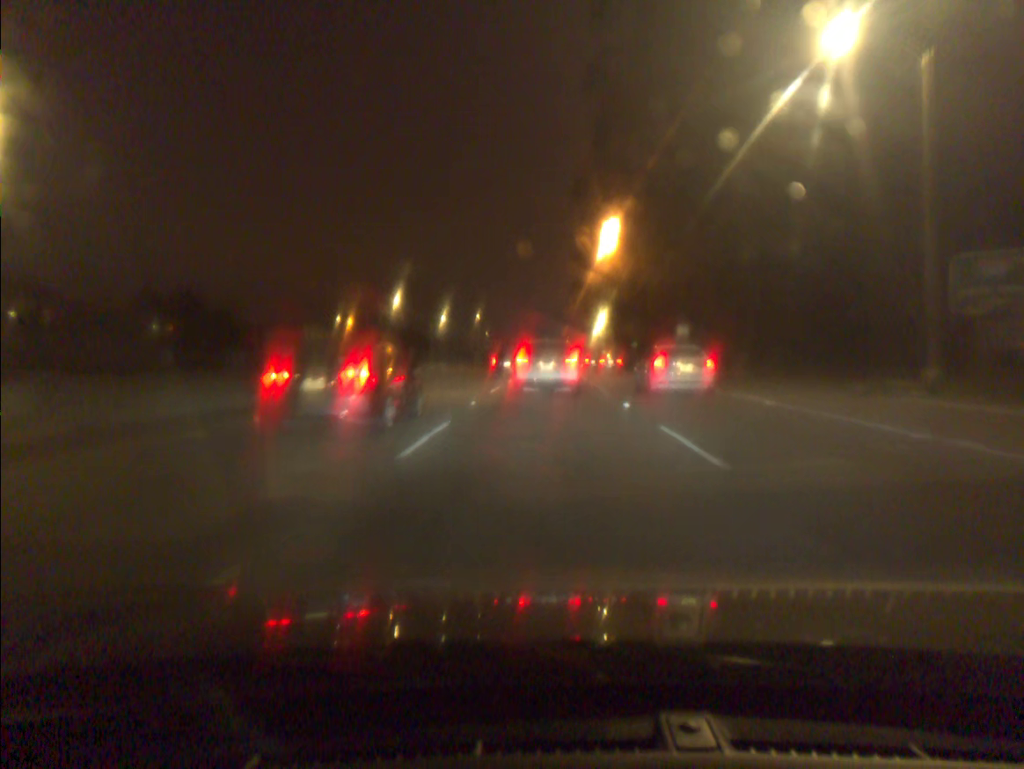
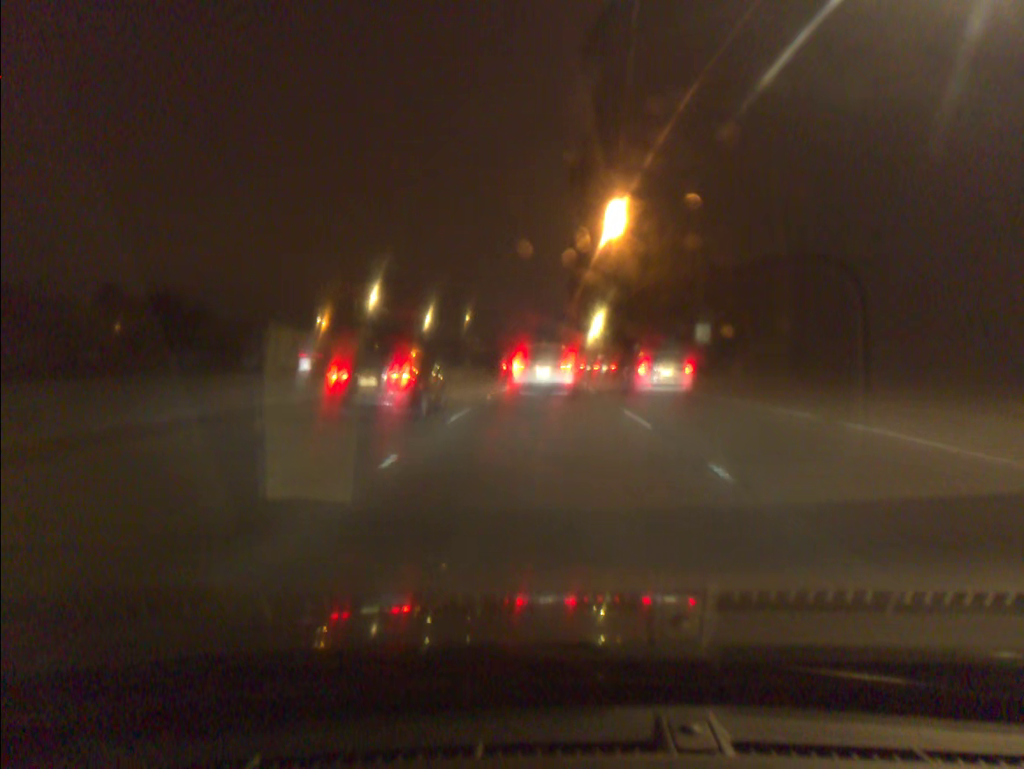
(0.0, +9.7) m; 0°
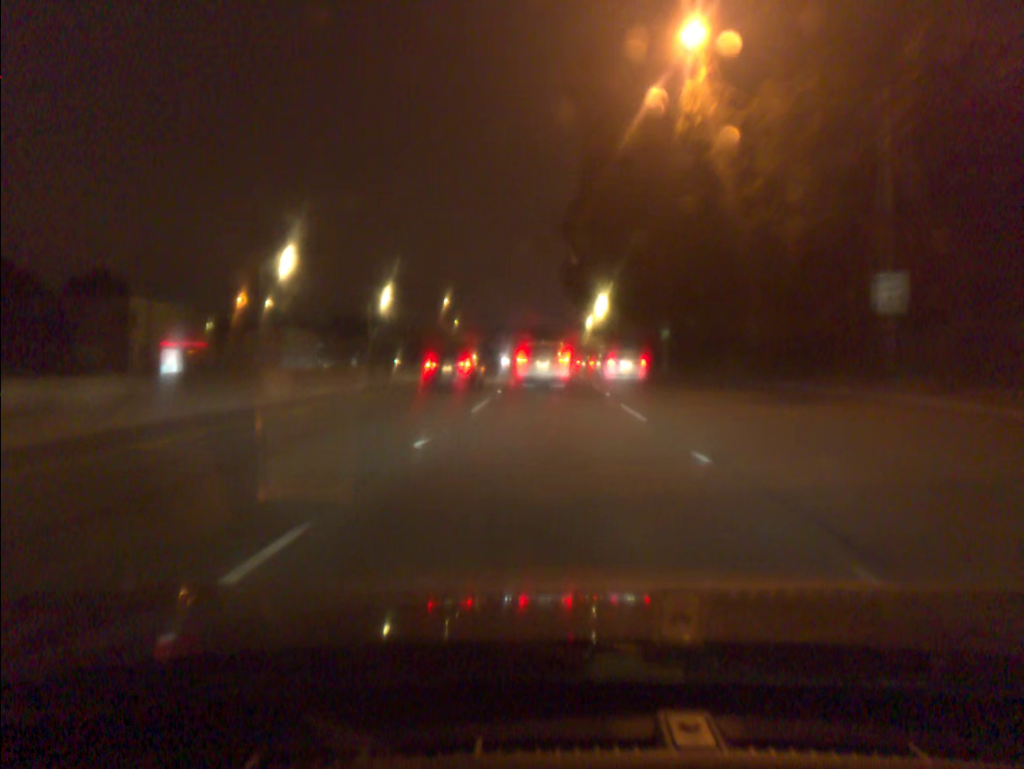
(+0.2, +28.1) m; +1°
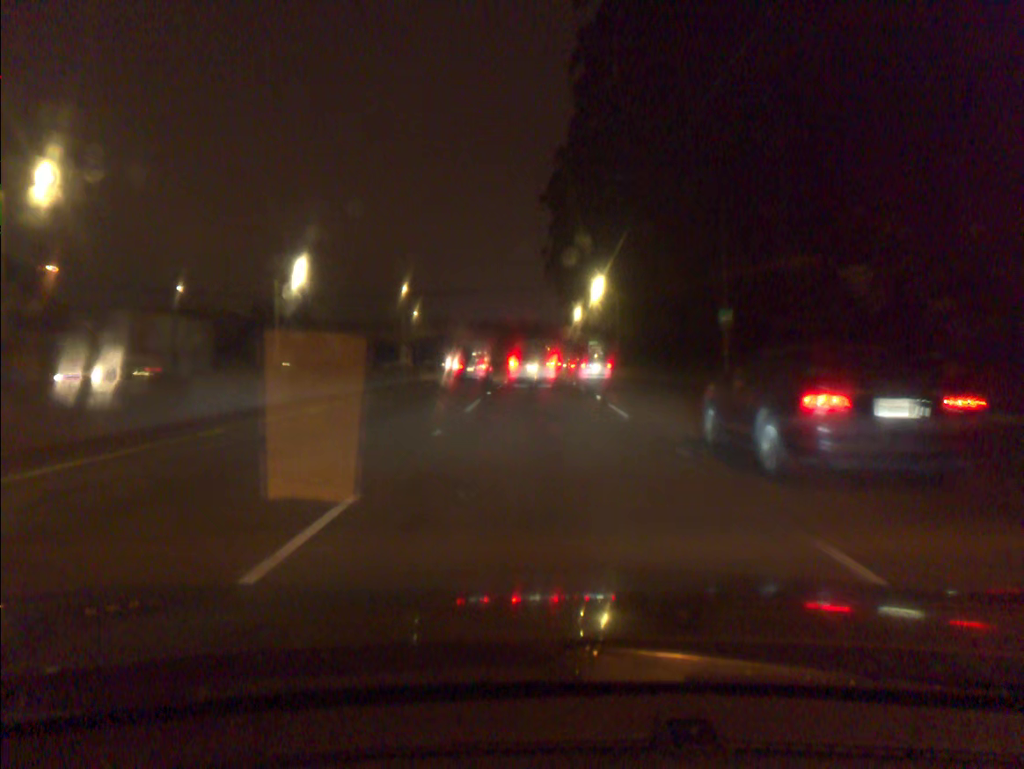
(+0.2, +27.9) m; +1°
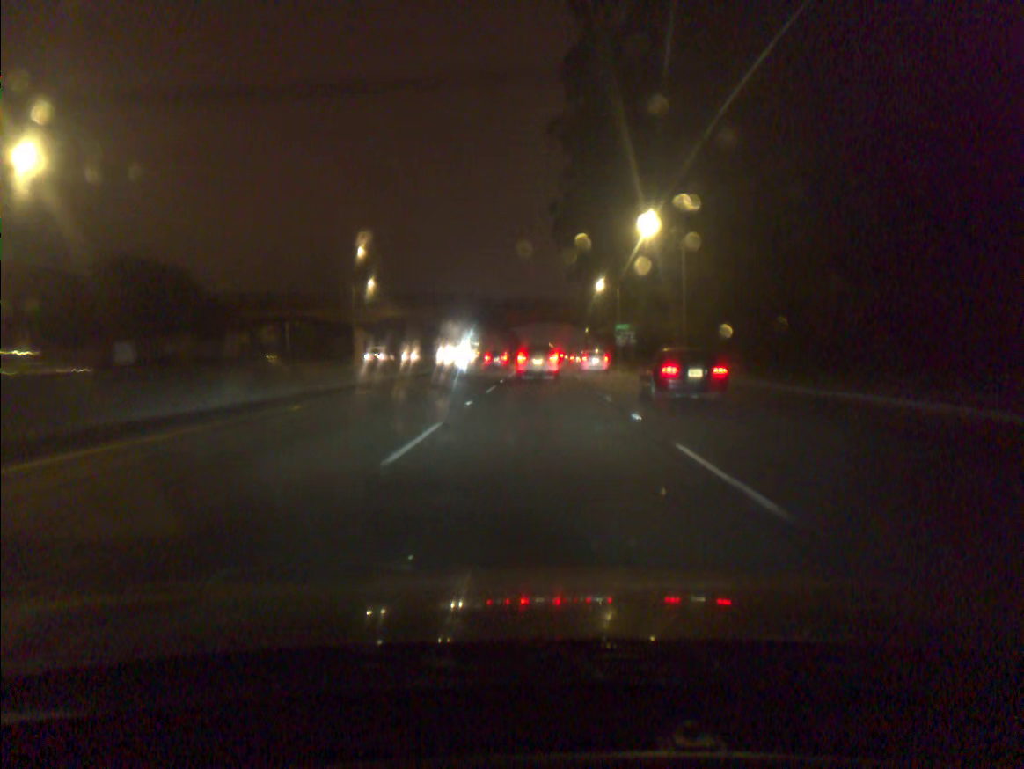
(0.0, +37.9) m; 0°
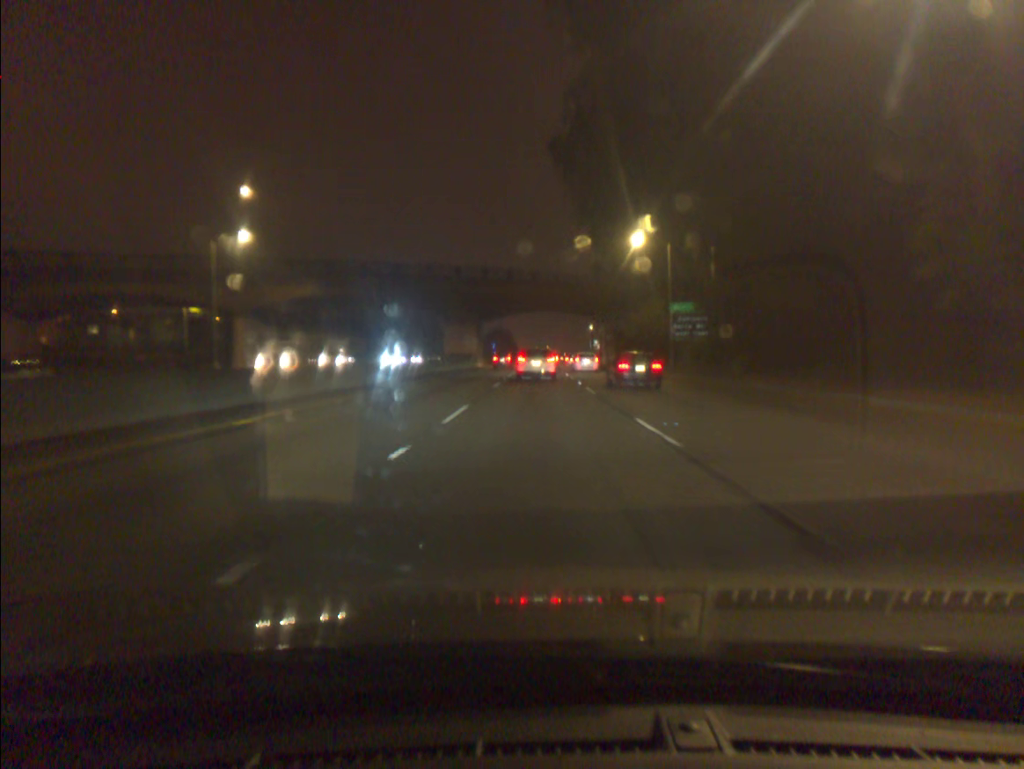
(+0.1, +39.1) m; 0°
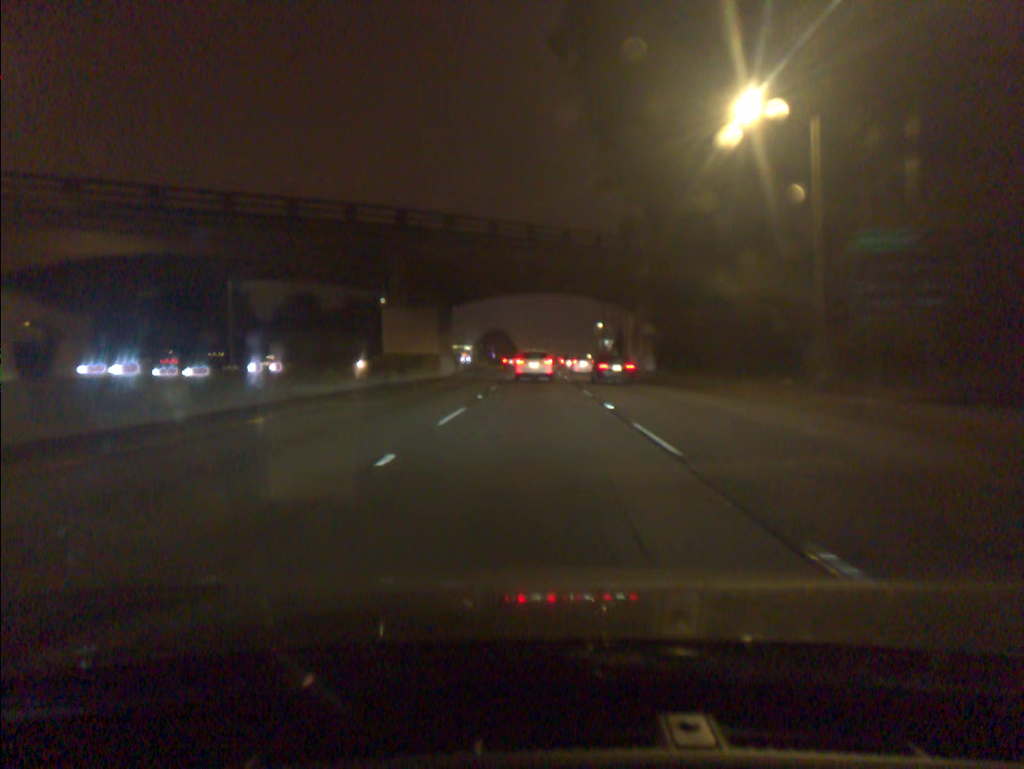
(0.0, +30.0) m; 0°
